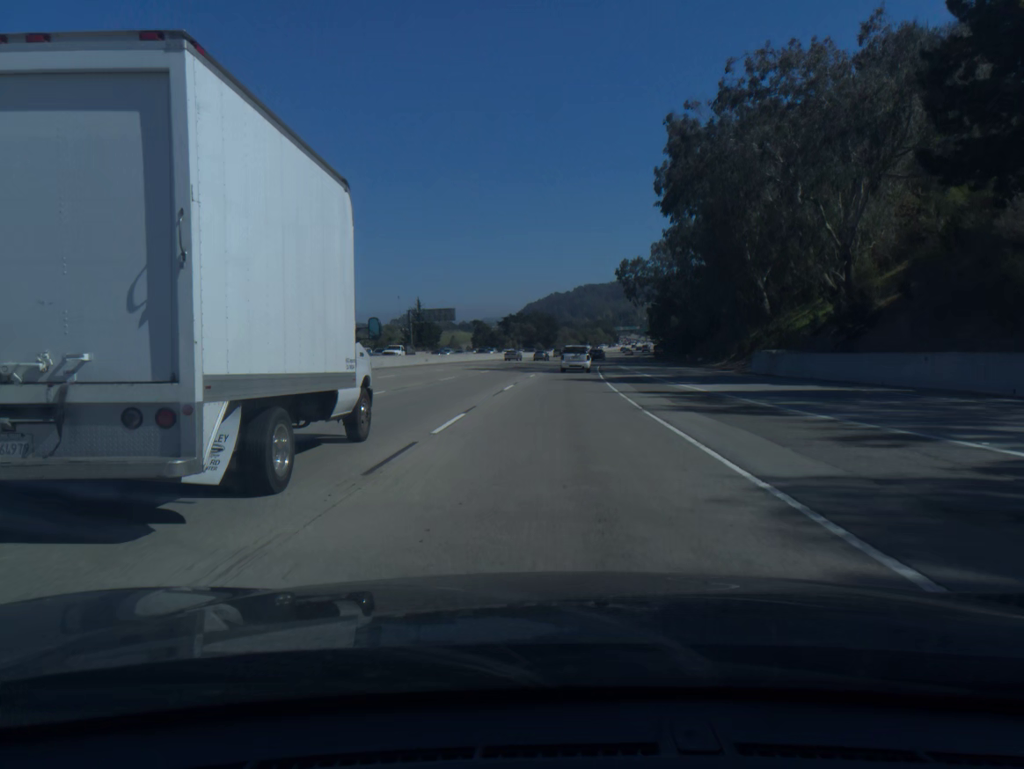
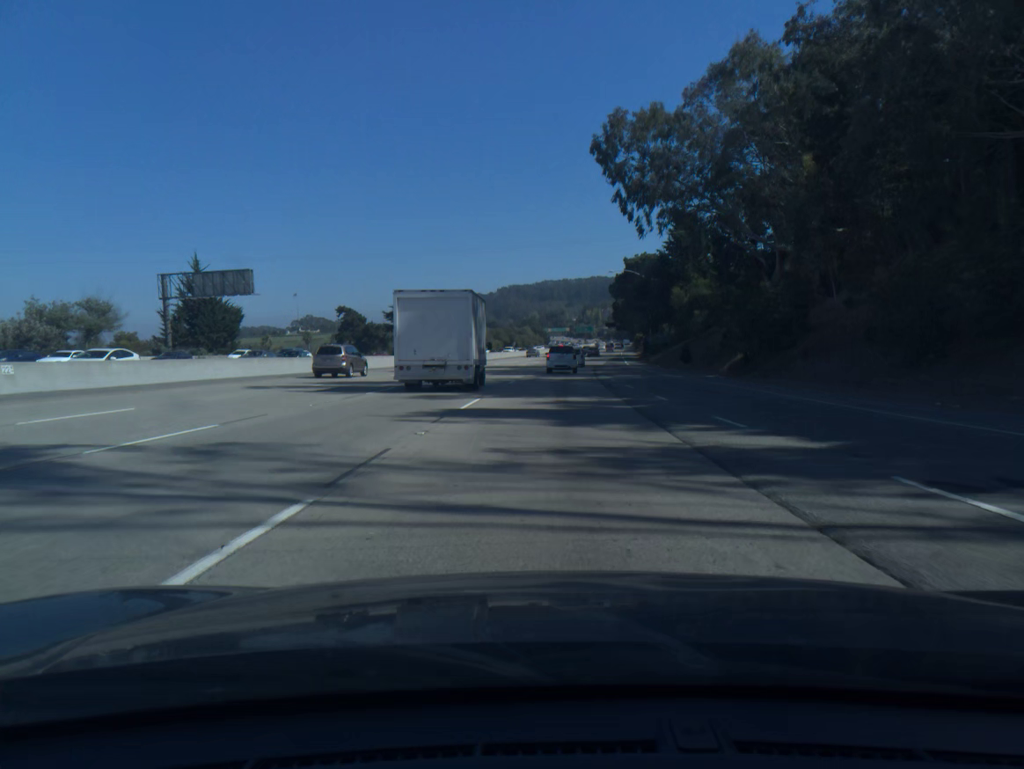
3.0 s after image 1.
(+4.2, +81.9) m; +5°
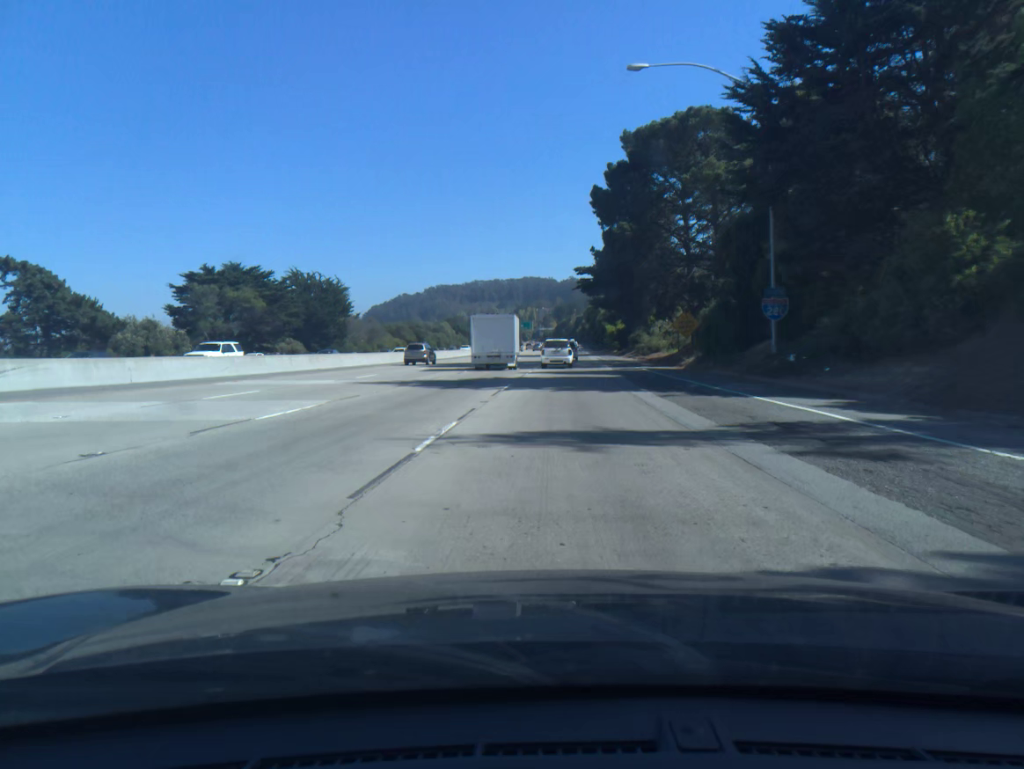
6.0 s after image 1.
(+3.3, +80.3) m; +5°
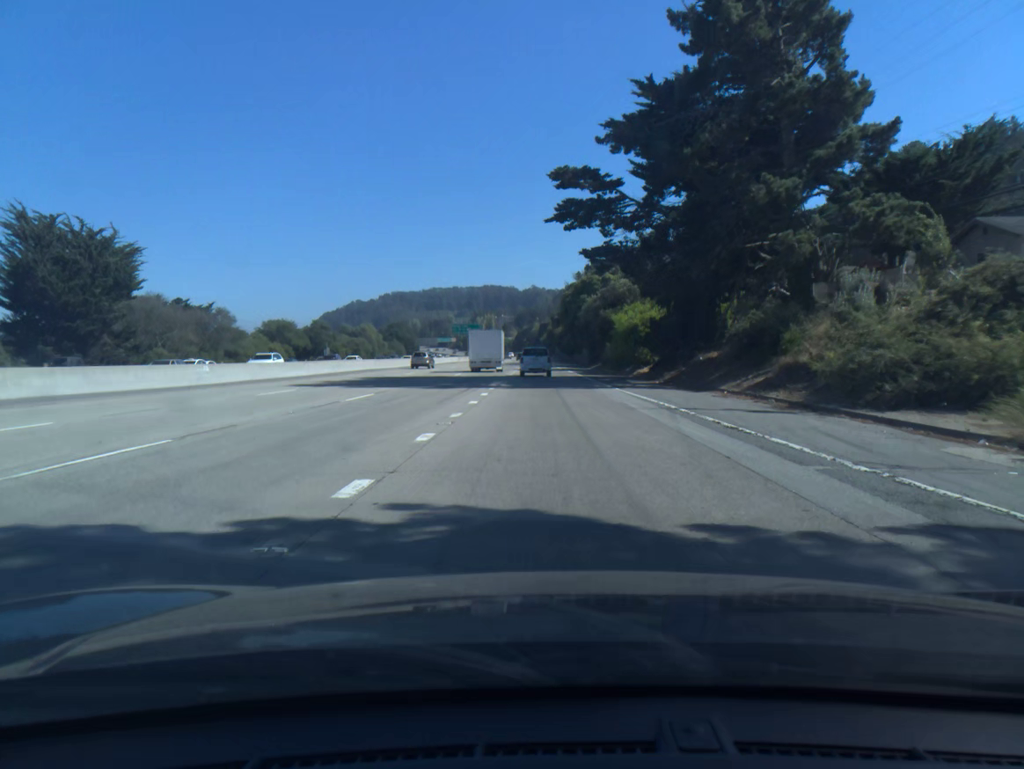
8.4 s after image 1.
(+1.9, +63.0) m; +3°
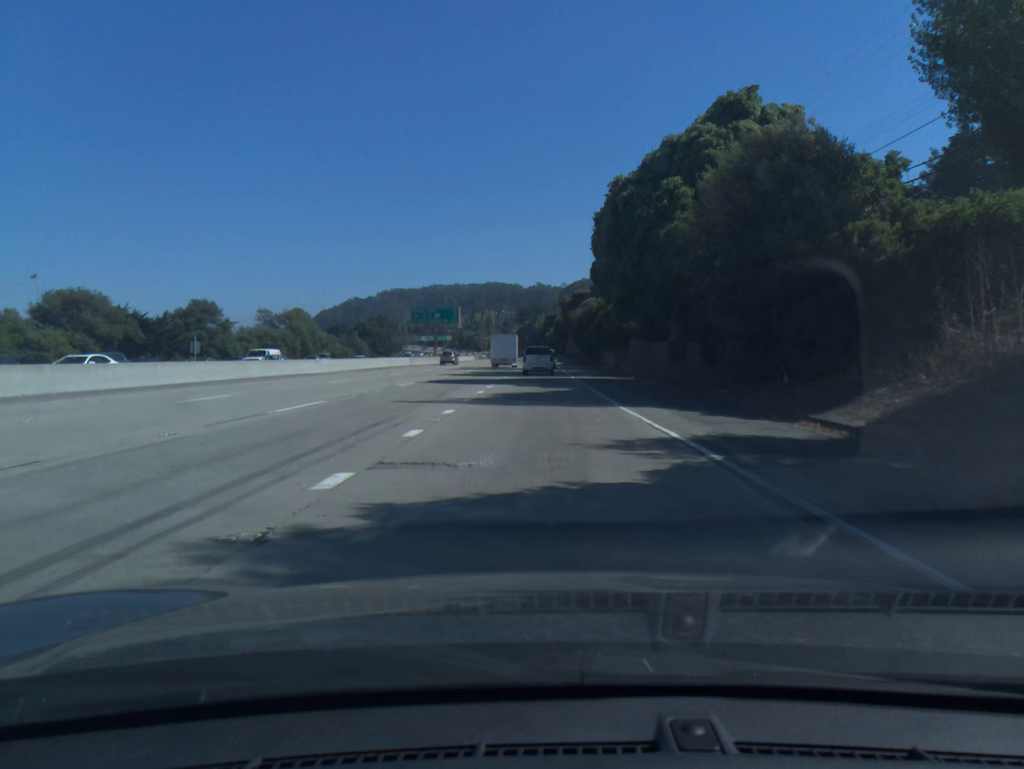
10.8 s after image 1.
(0.0, +62.5) m; 0°
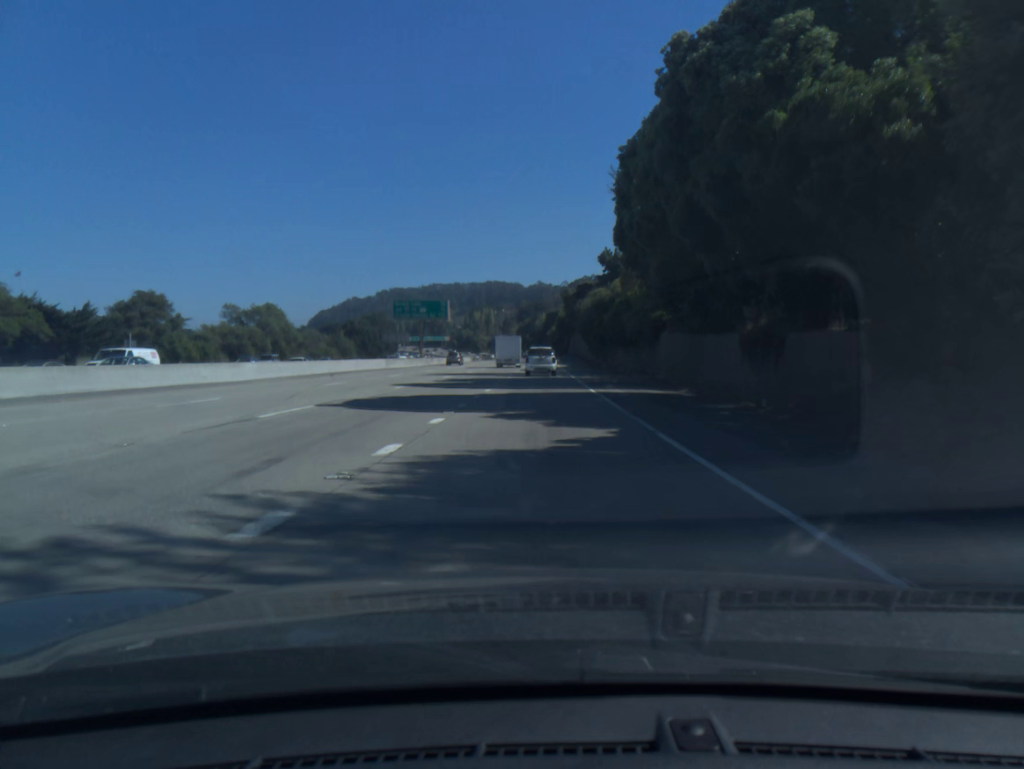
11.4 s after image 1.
(0.0, +15.6) m; 0°
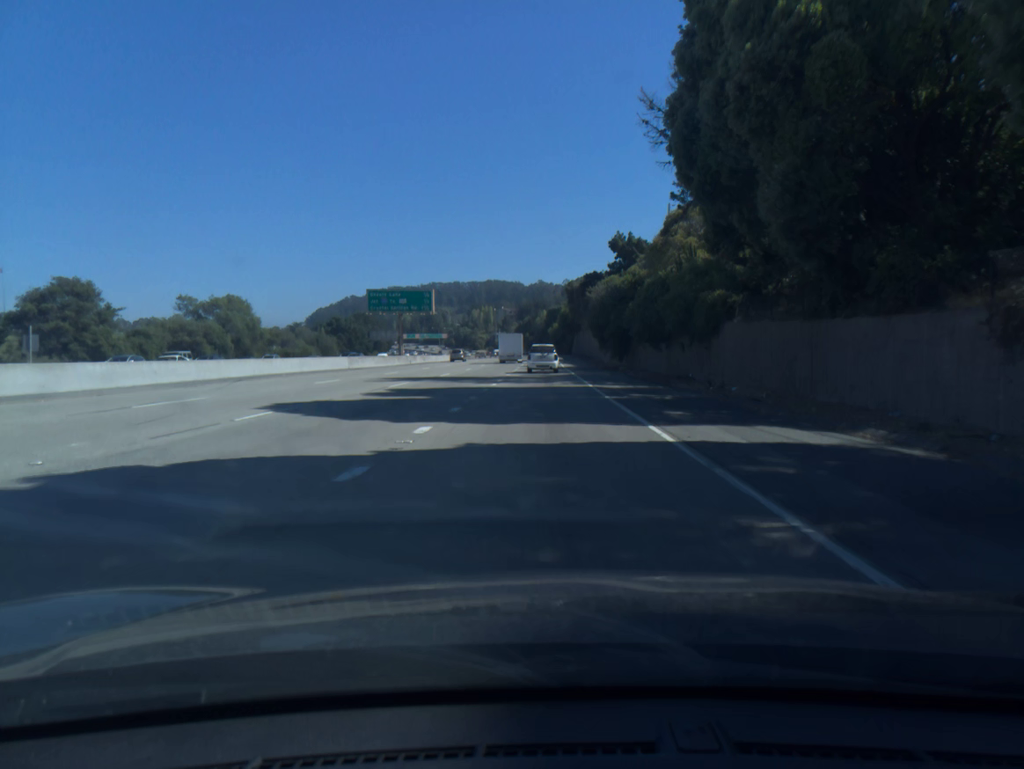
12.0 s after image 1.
(0.0, +15.6) m; 0°
